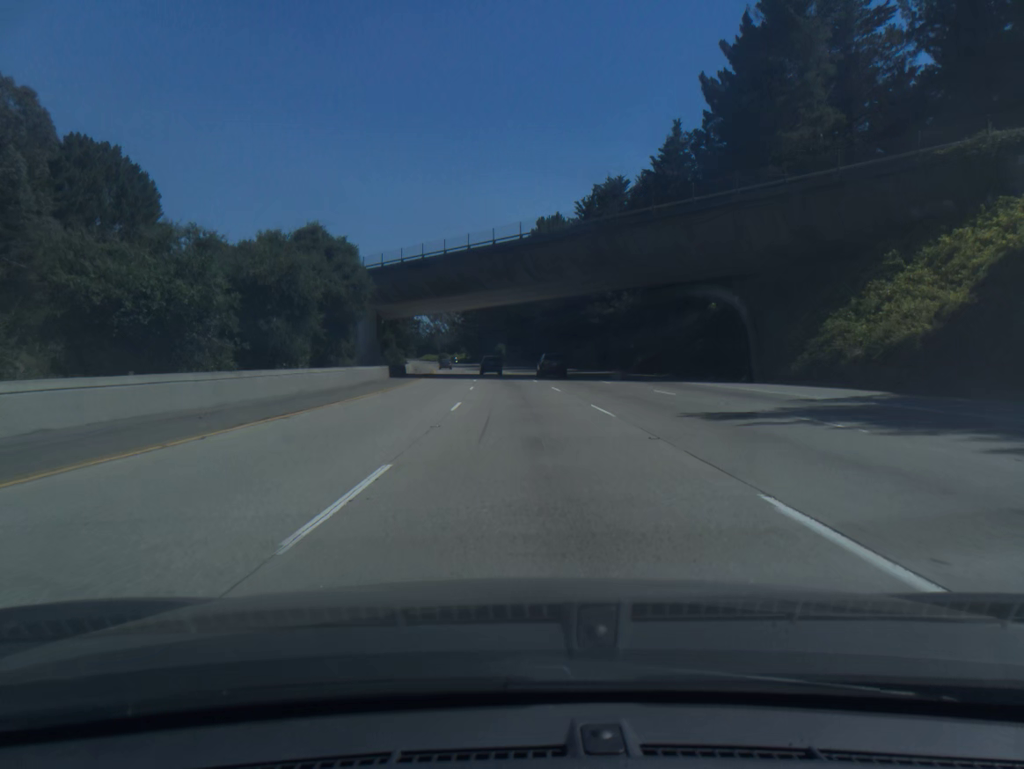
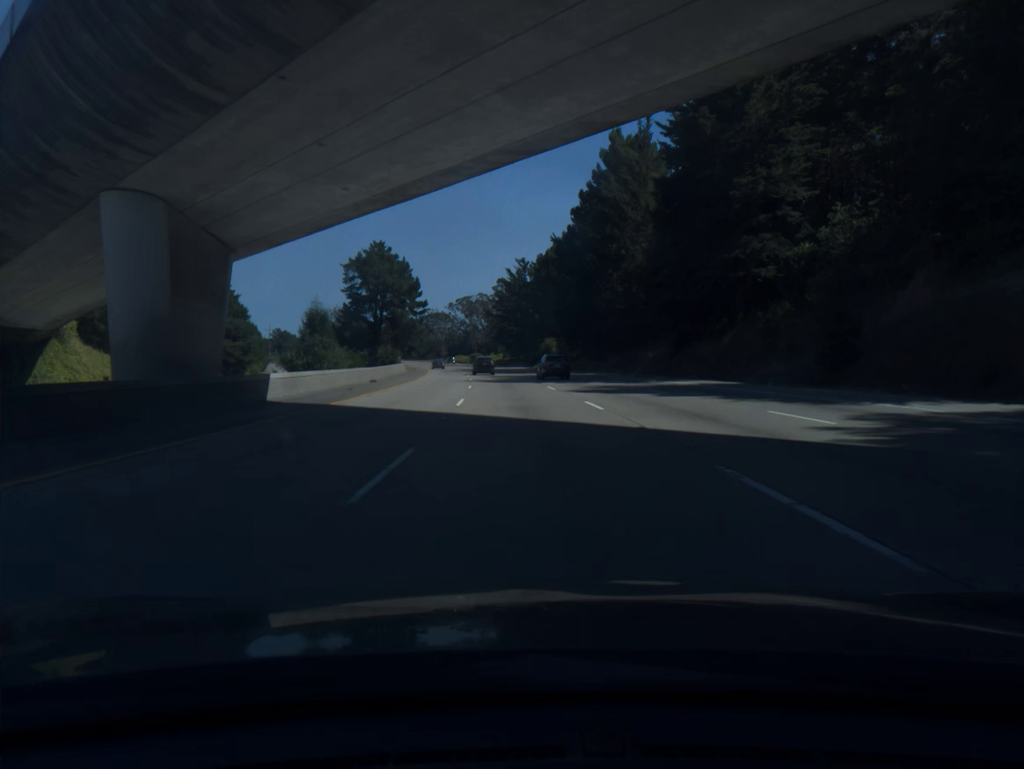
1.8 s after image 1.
(-1.7, +56.5) m; -3°
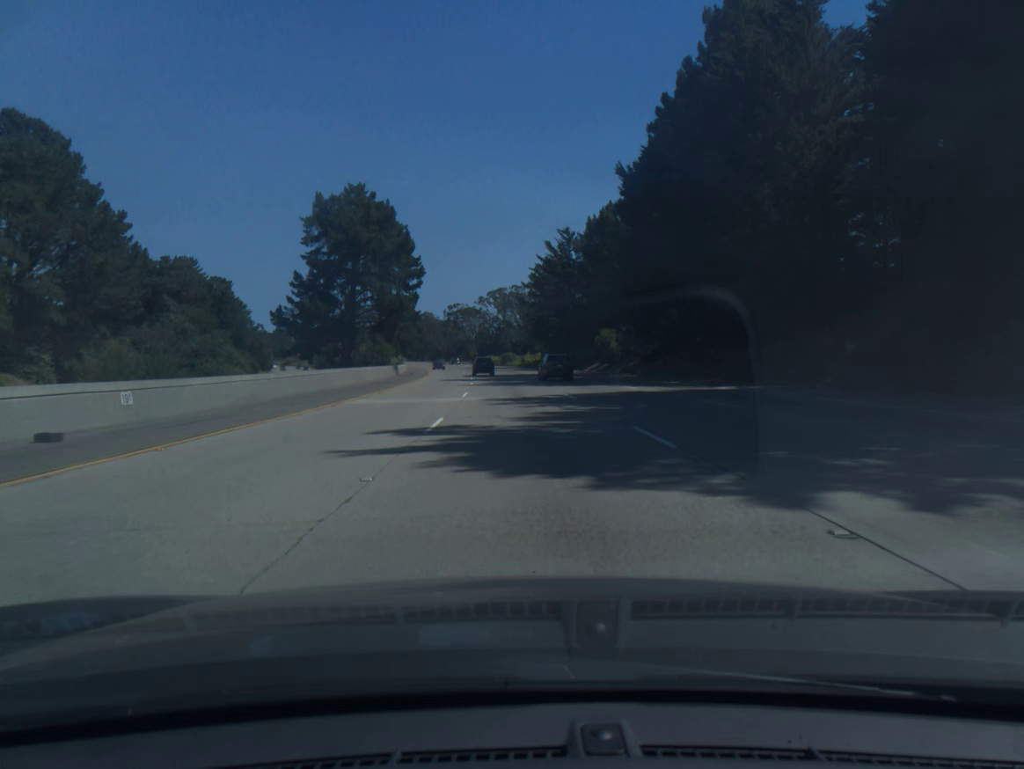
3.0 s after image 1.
(-0.8, +37.6) m; -3°
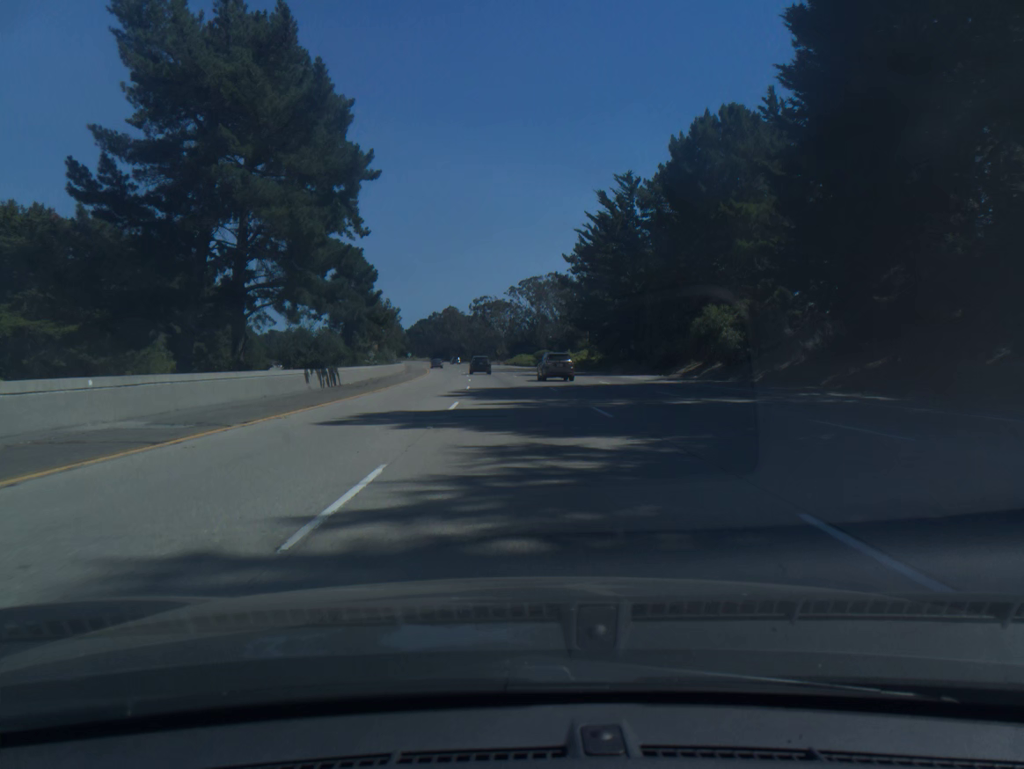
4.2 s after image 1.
(-0.8, +37.5) m; -2°
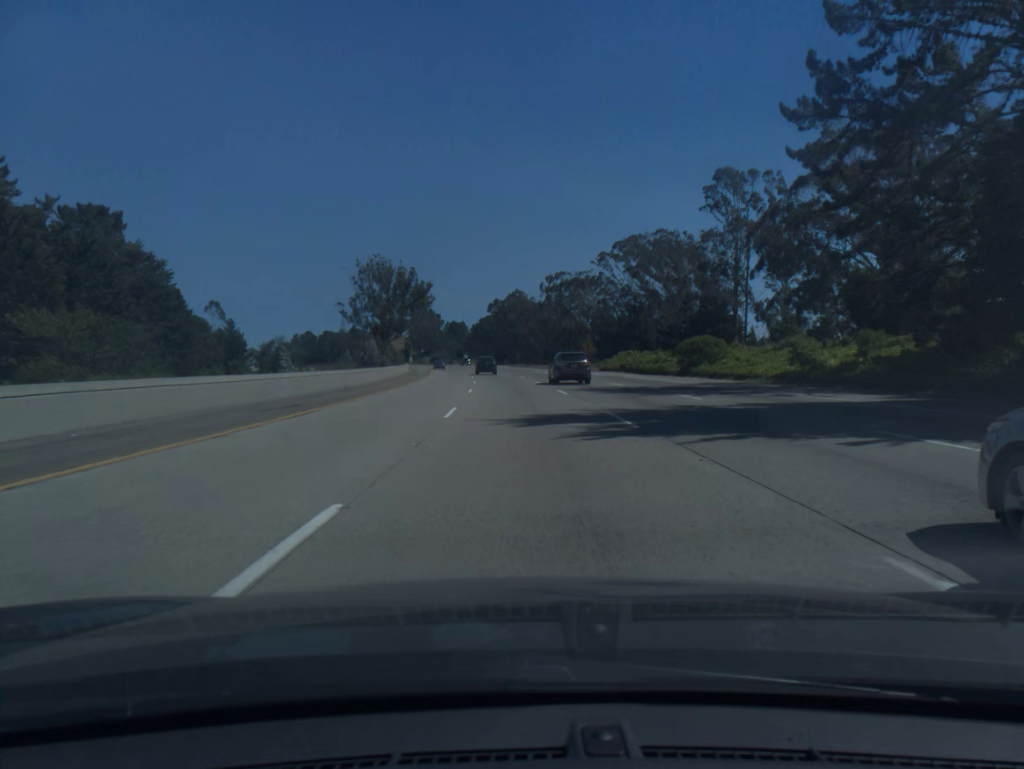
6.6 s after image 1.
(-3.5, +75.0) m; -5°
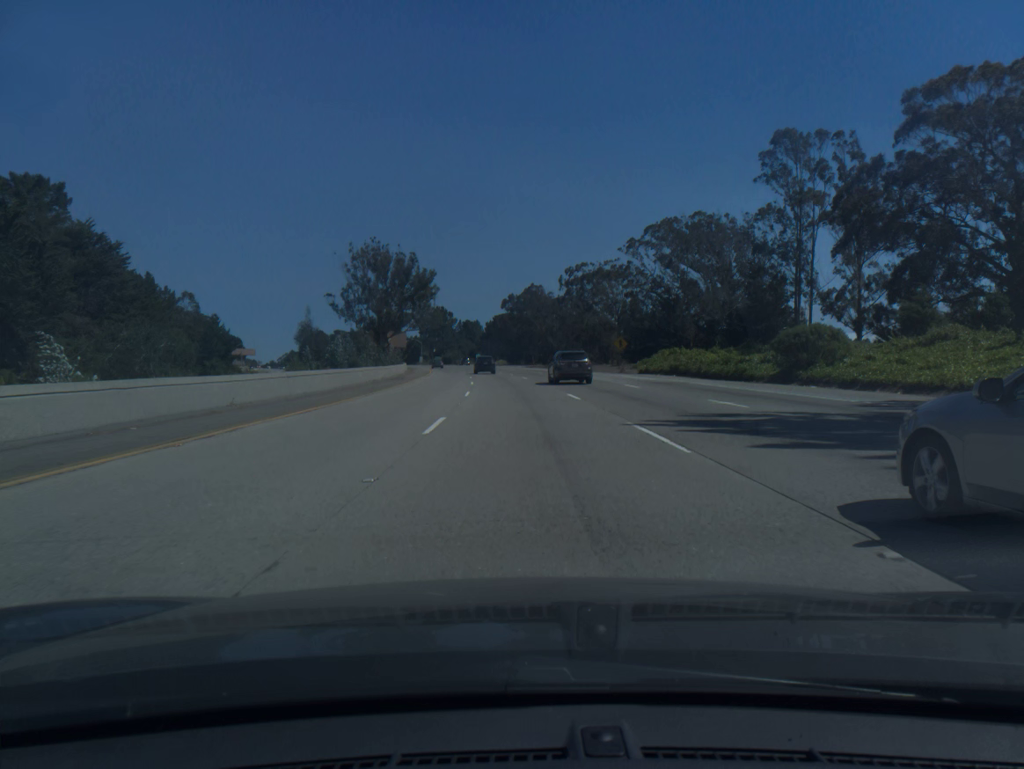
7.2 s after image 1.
(-0.2, +18.8) m; -1°
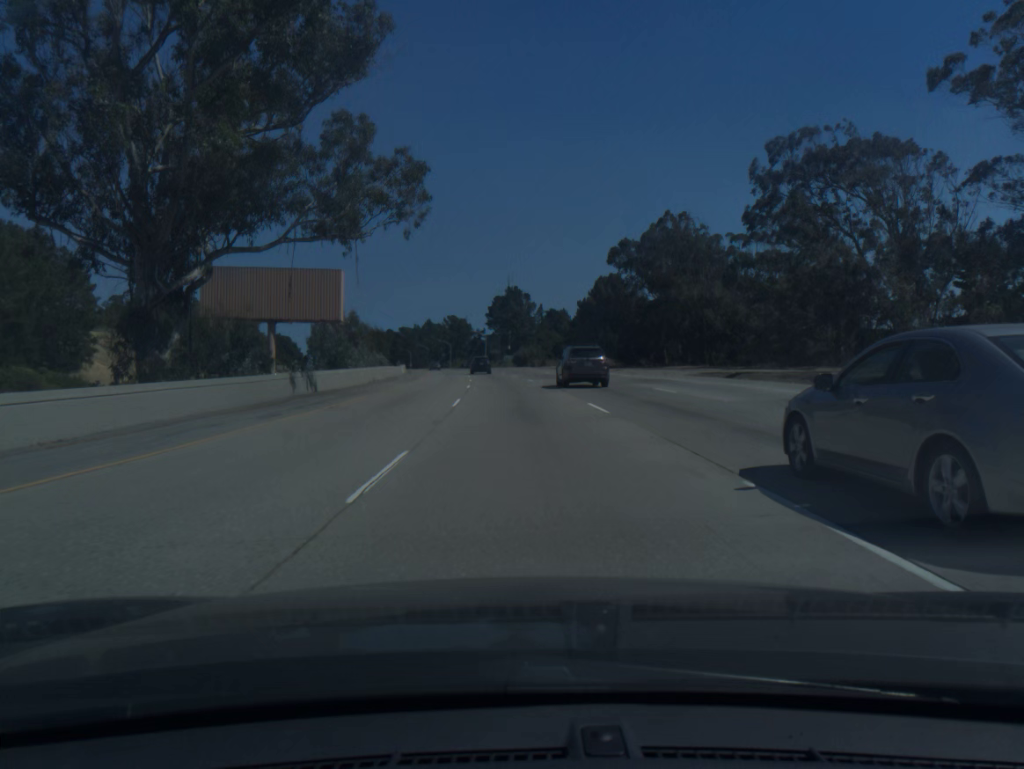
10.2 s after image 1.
(-5.2, +93.7) m; -6°
